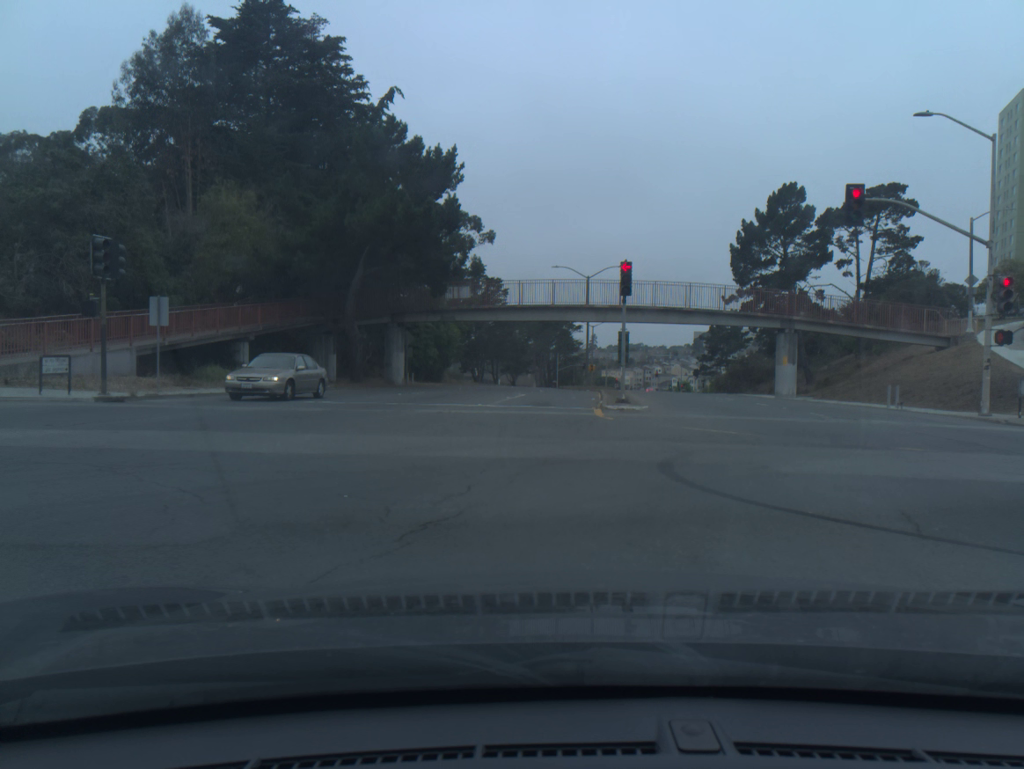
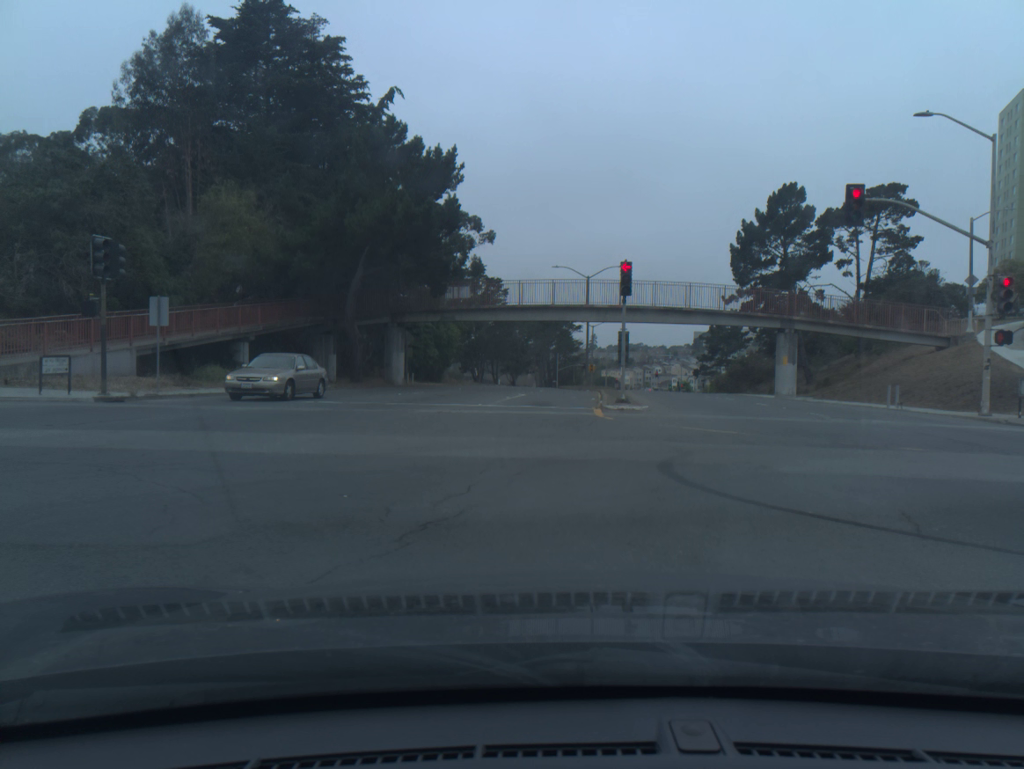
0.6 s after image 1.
(0.0, 0.0) m; 0°
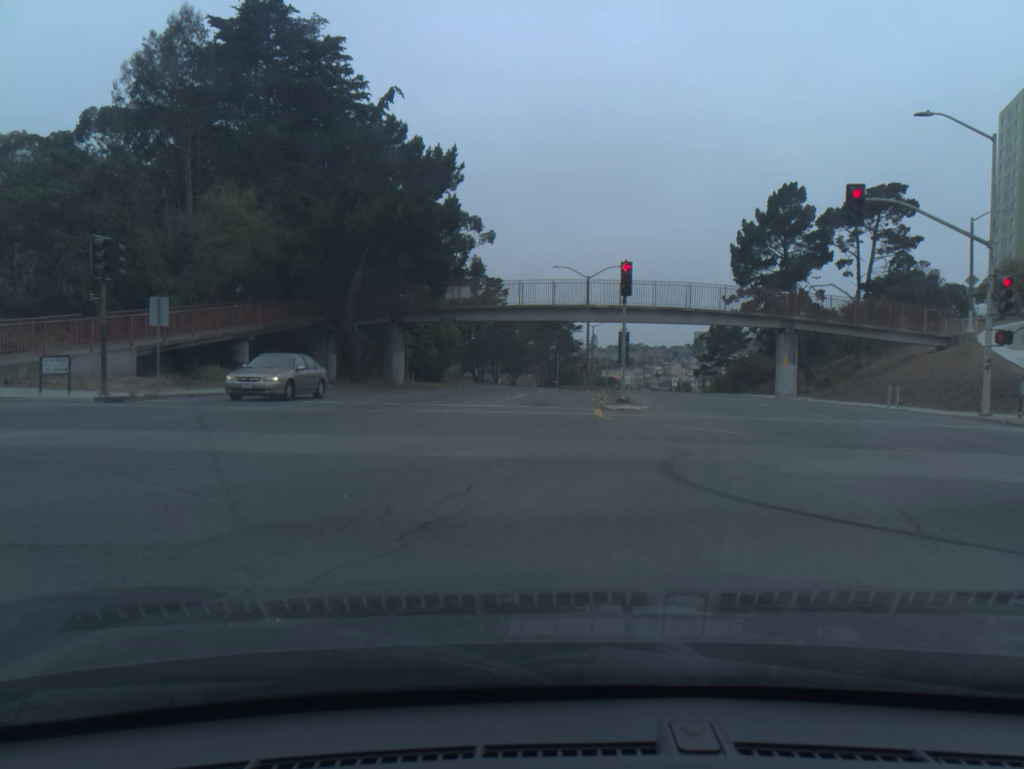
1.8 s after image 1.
(0.0, 0.0) m; 0°
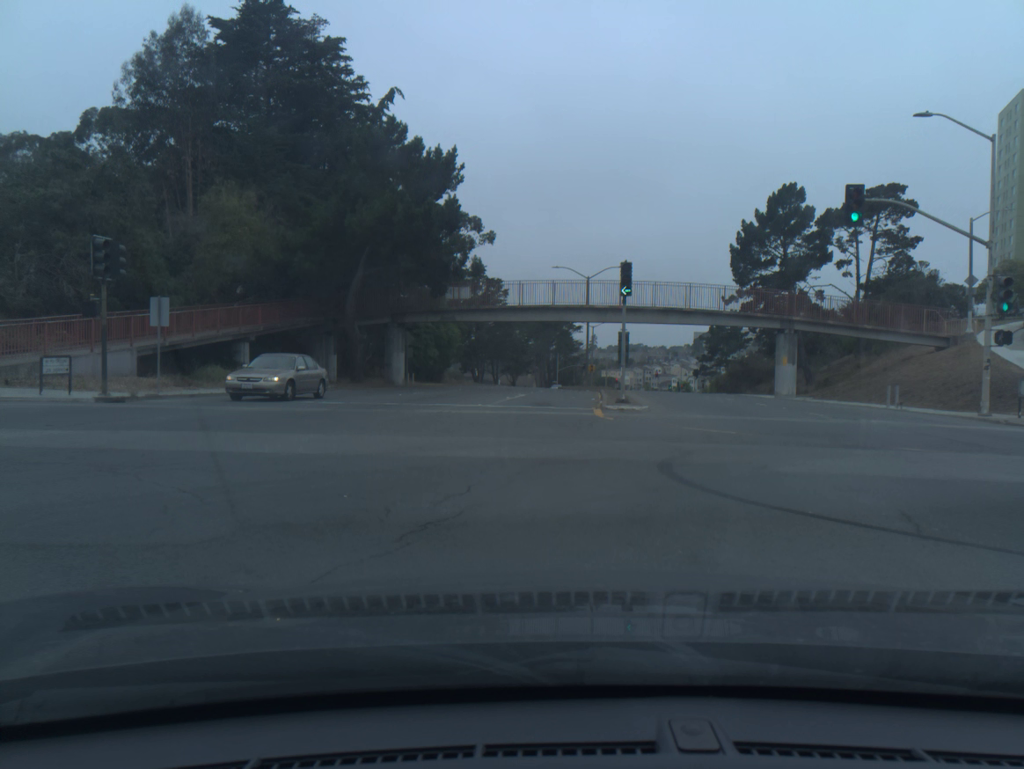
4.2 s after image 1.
(0.0, 0.0) m; -1°
